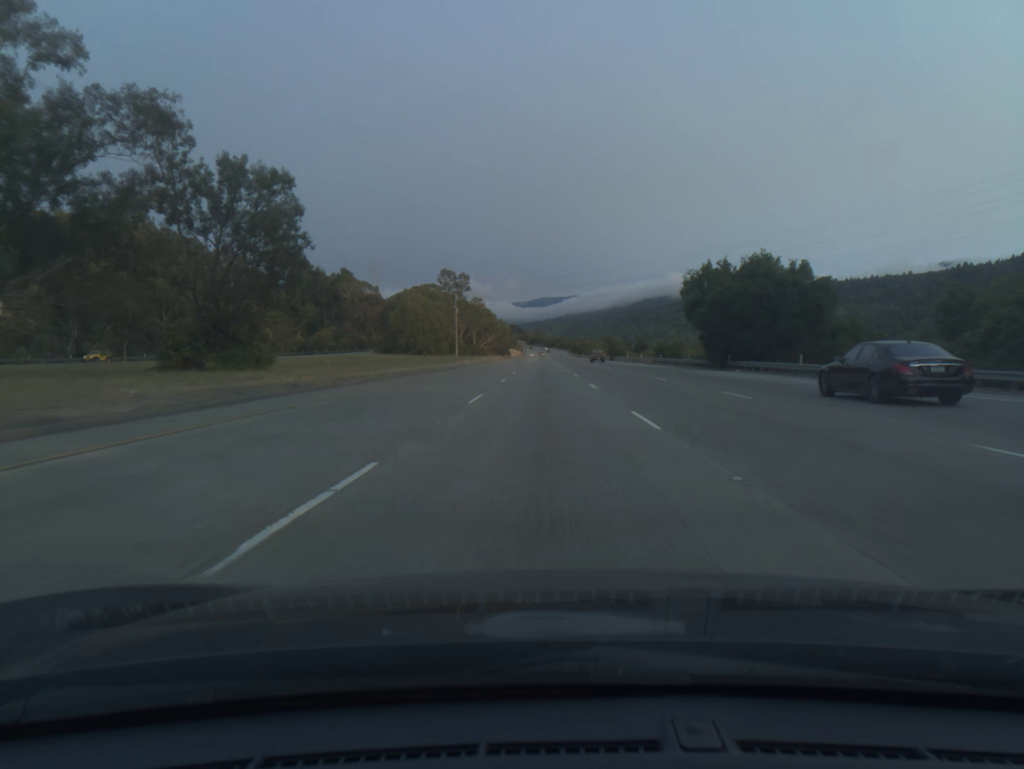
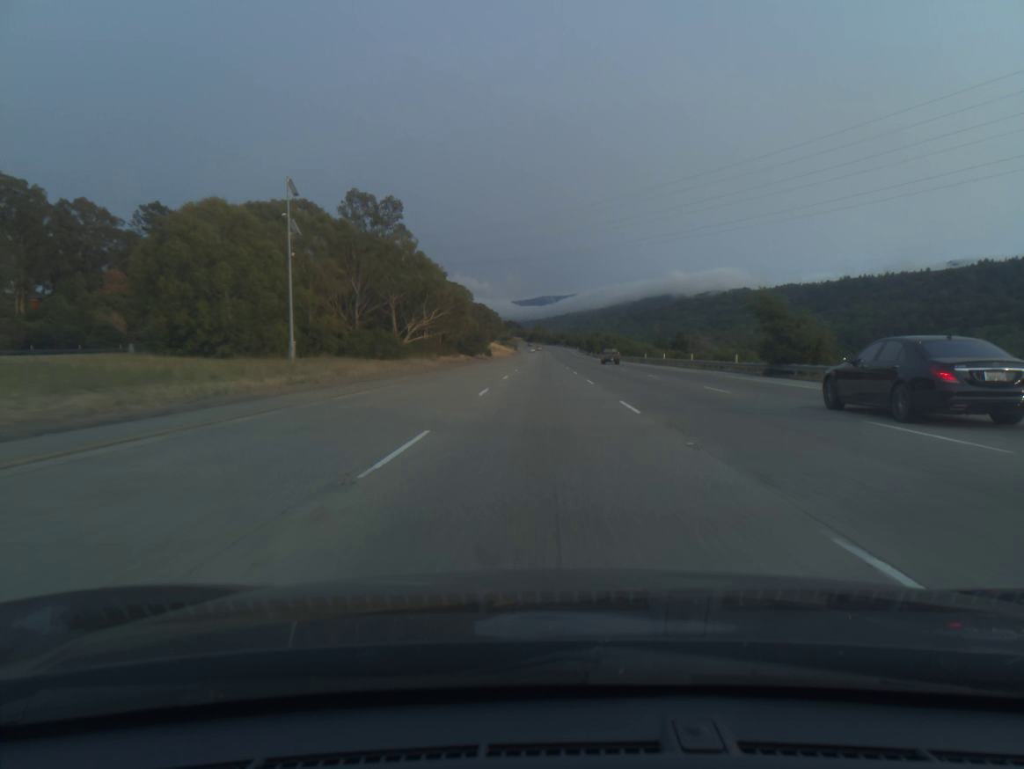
(-0.1, +99.3) m; 0°
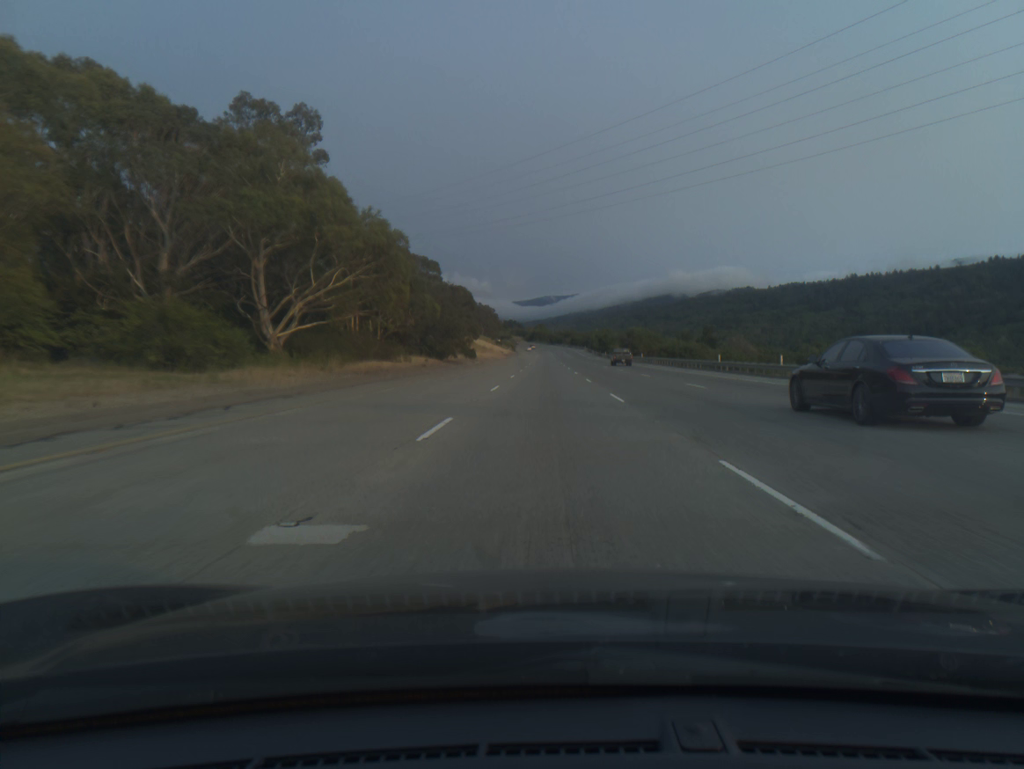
(0.0, +39.7) m; 0°
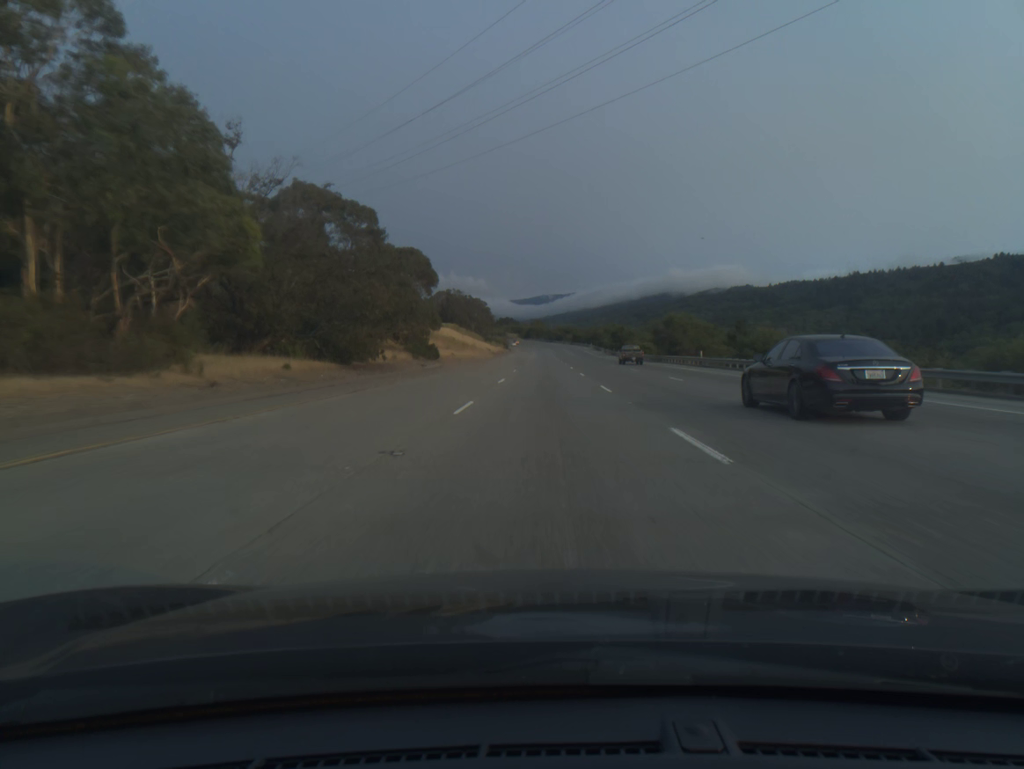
(0.0, +39.7) m; 0°
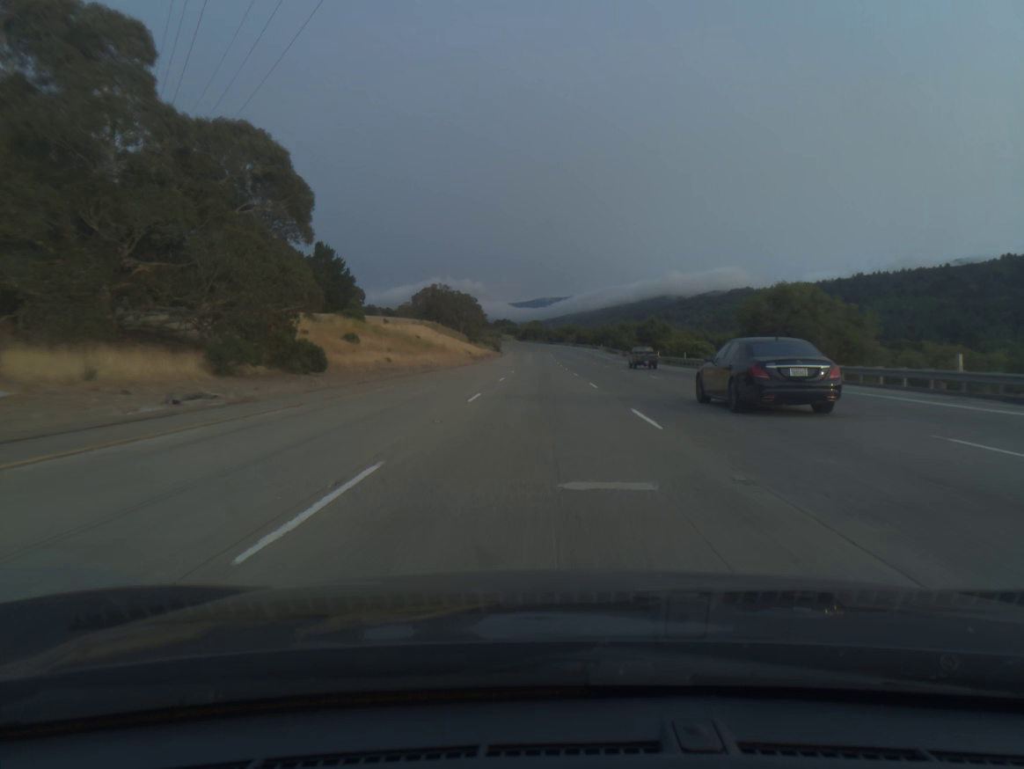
(0.0, +39.7) m; 0°
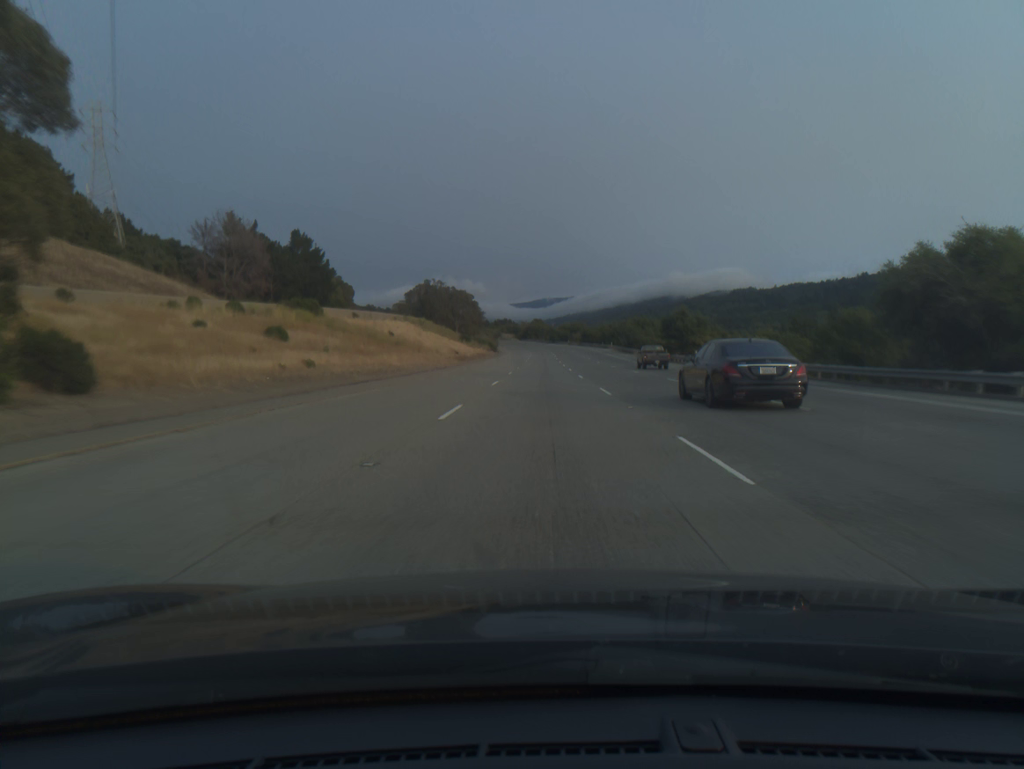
(0.0, +19.9) m; 0°
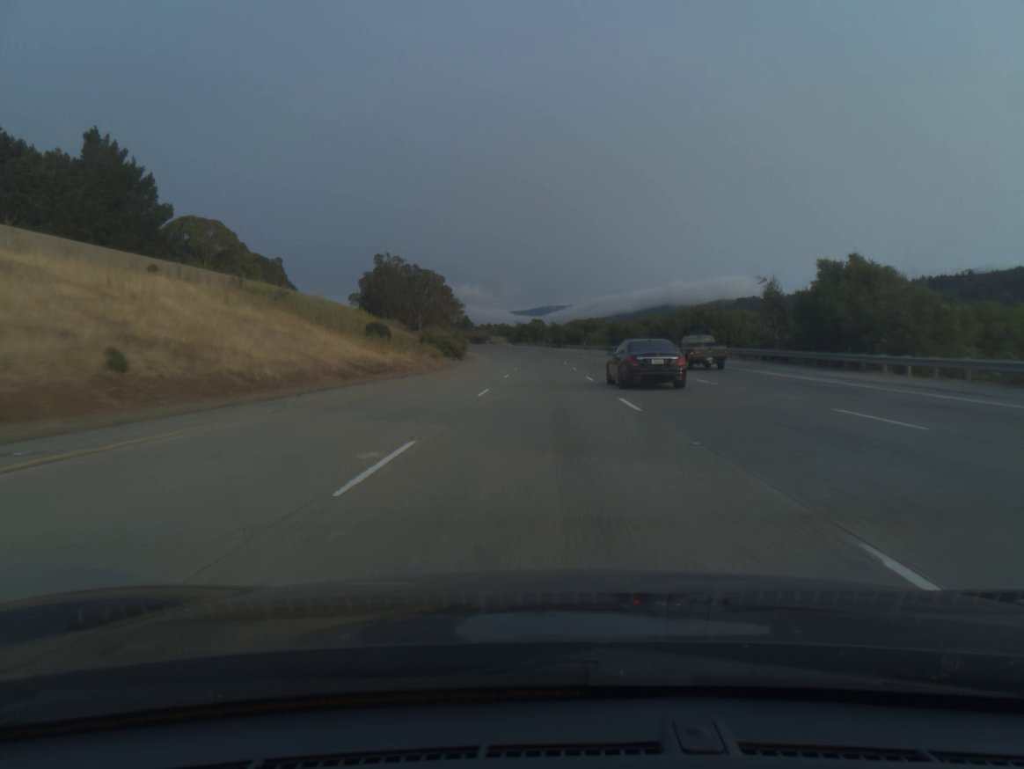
(-0.3, +79.4) m; 0°
